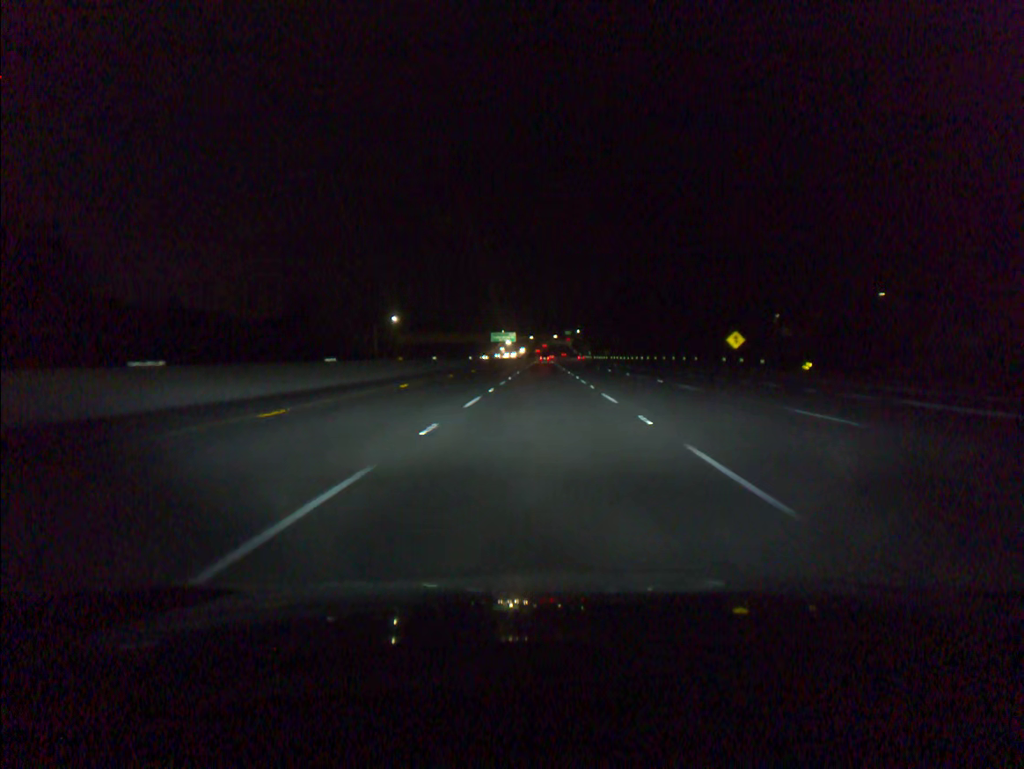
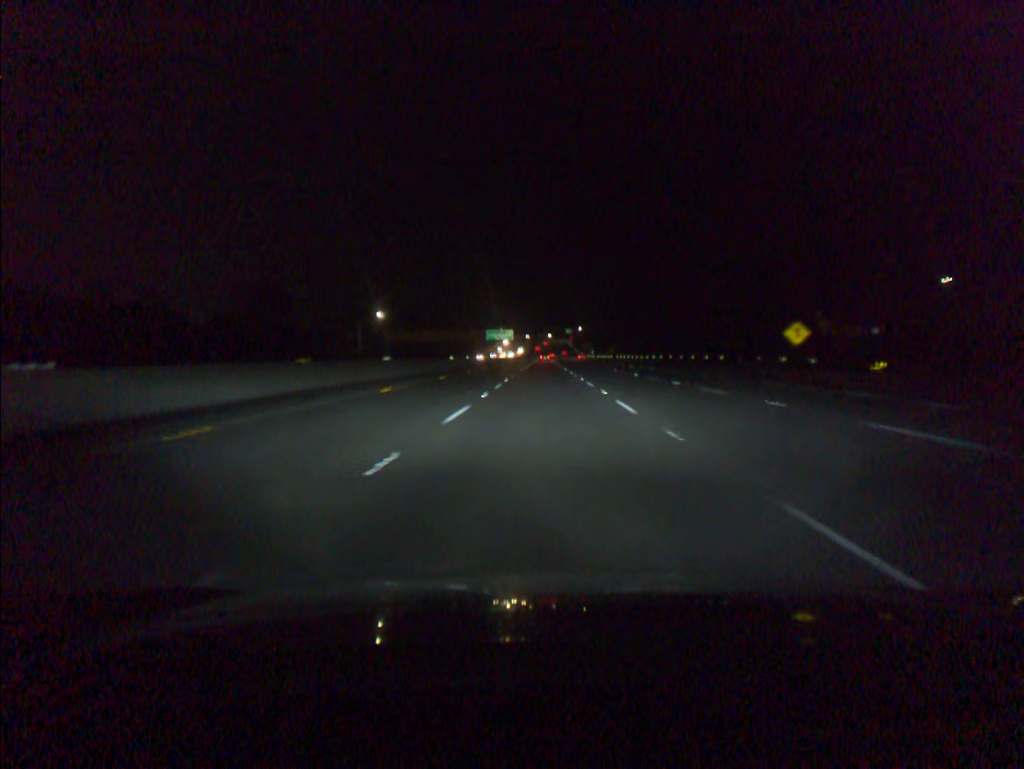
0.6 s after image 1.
(0.0, +18.4) m; 0°
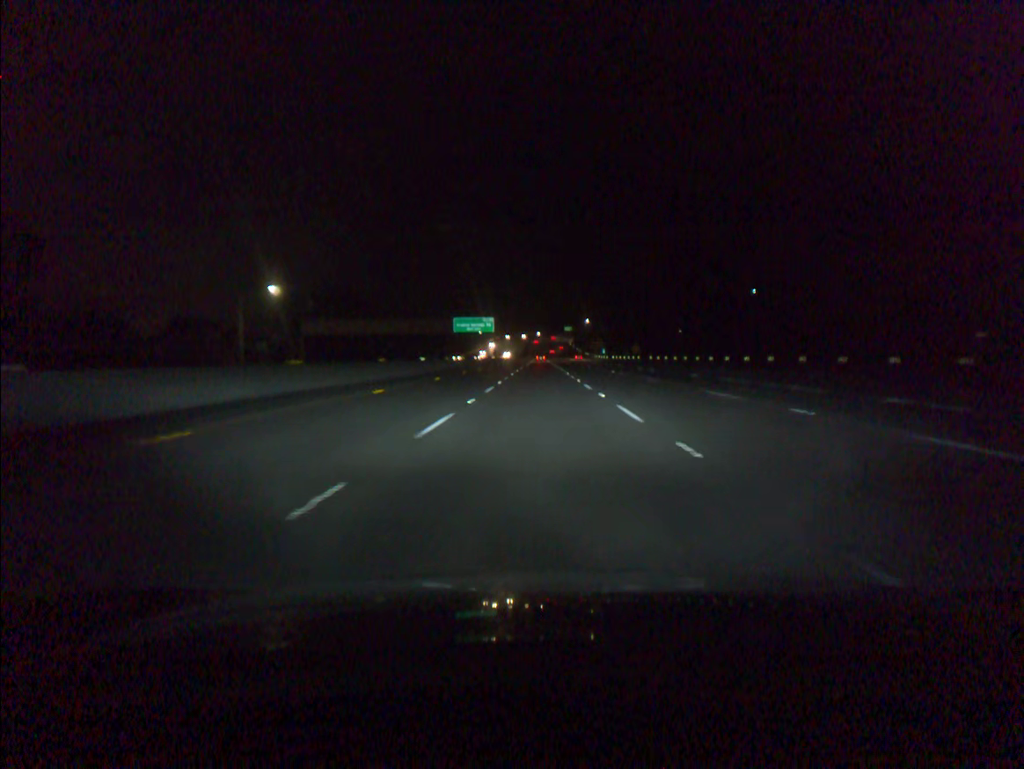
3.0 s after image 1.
(+0.2, +73.5) m; 0°
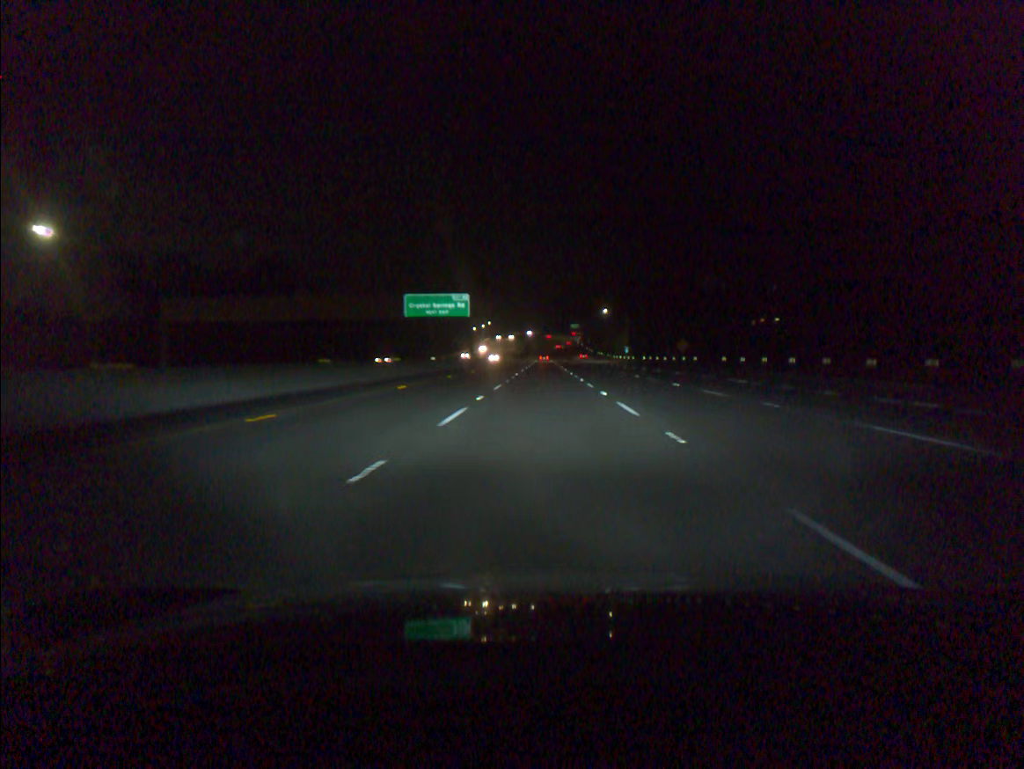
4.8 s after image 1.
(-0.1, +55.1) m; 0°
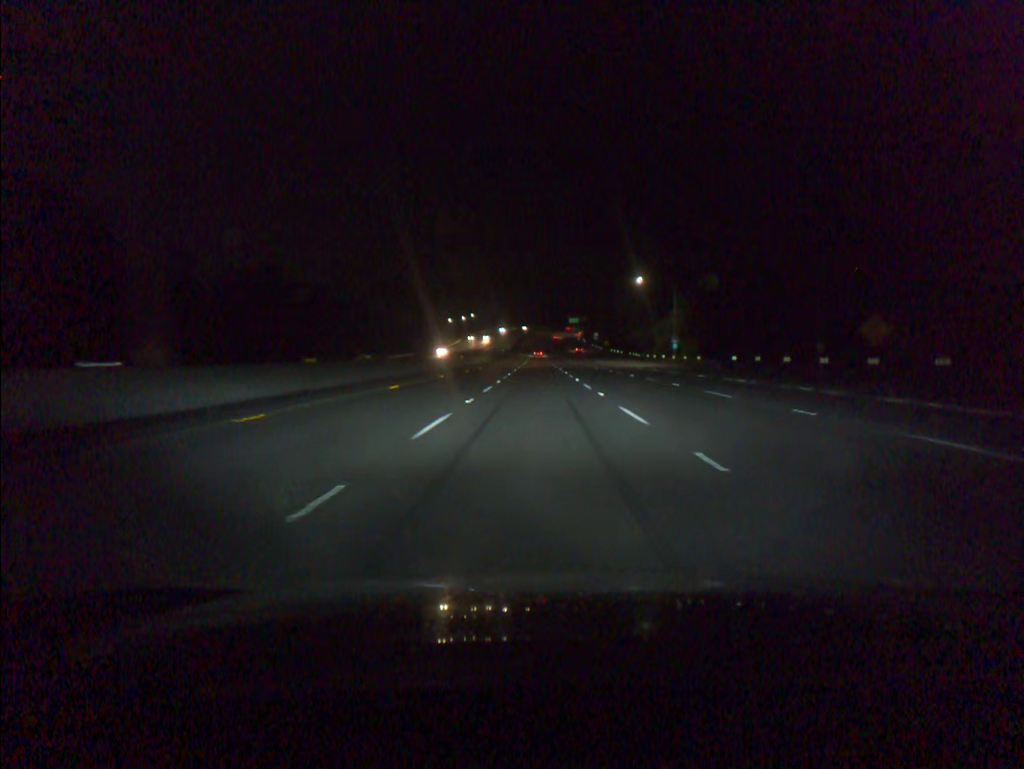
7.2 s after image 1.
(+0.2, +73.4) m; 0°
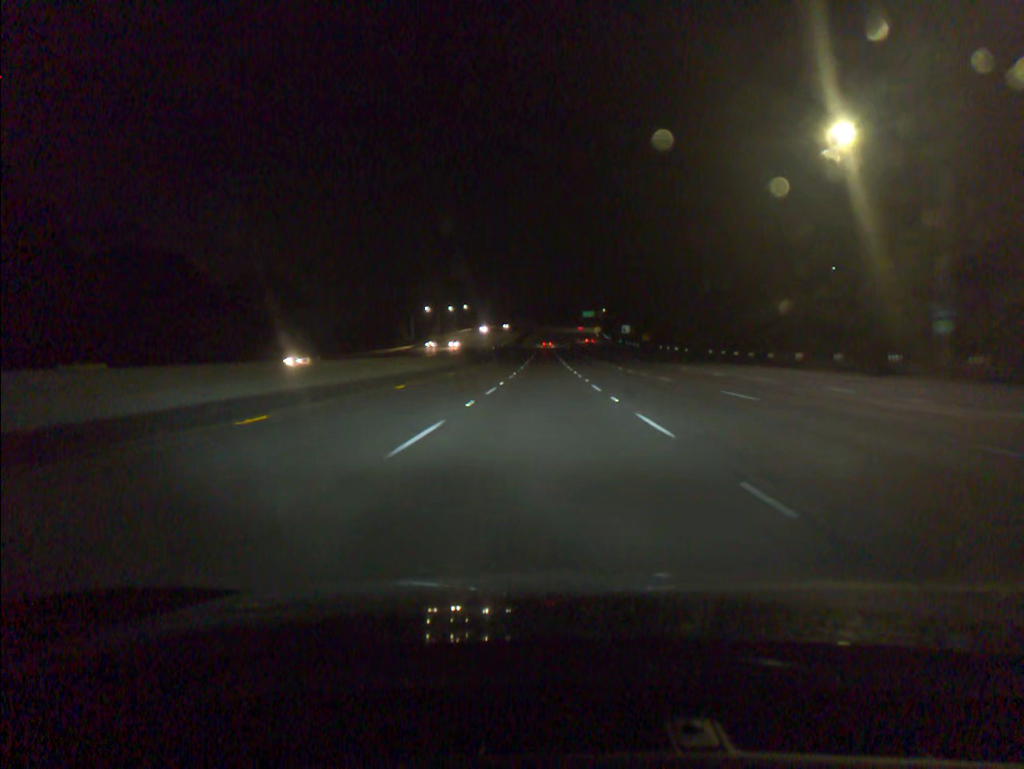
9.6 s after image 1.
(-0.3, +73.4) m; -1°
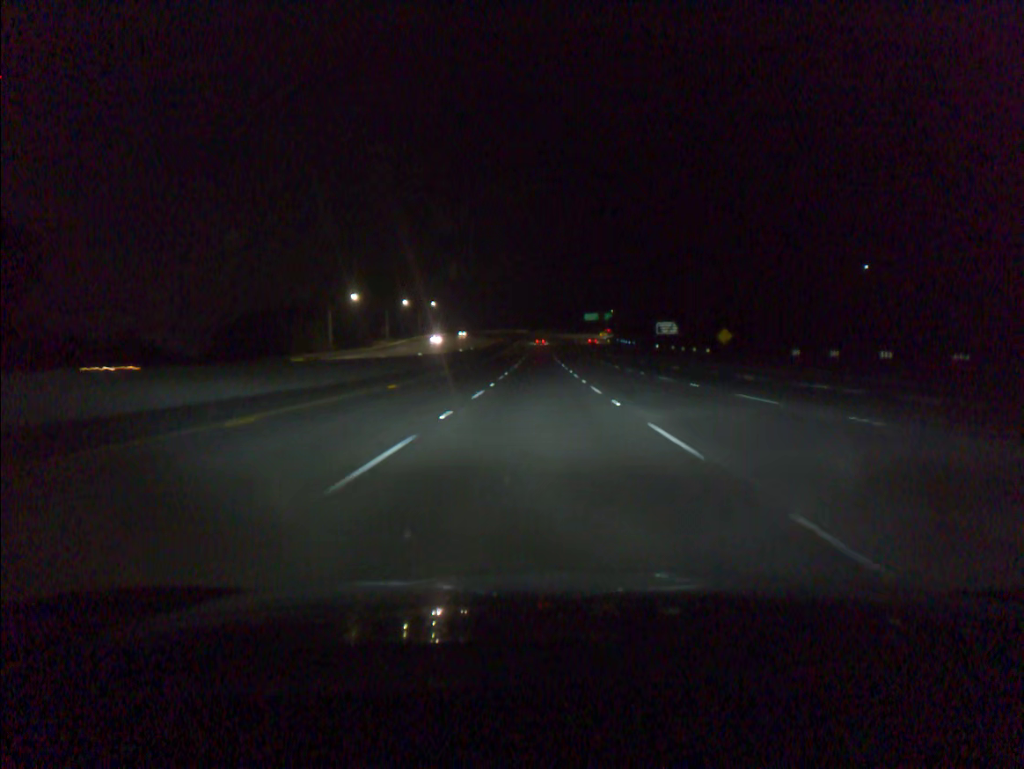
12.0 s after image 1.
(+0.3, +73.2) m; 0°
